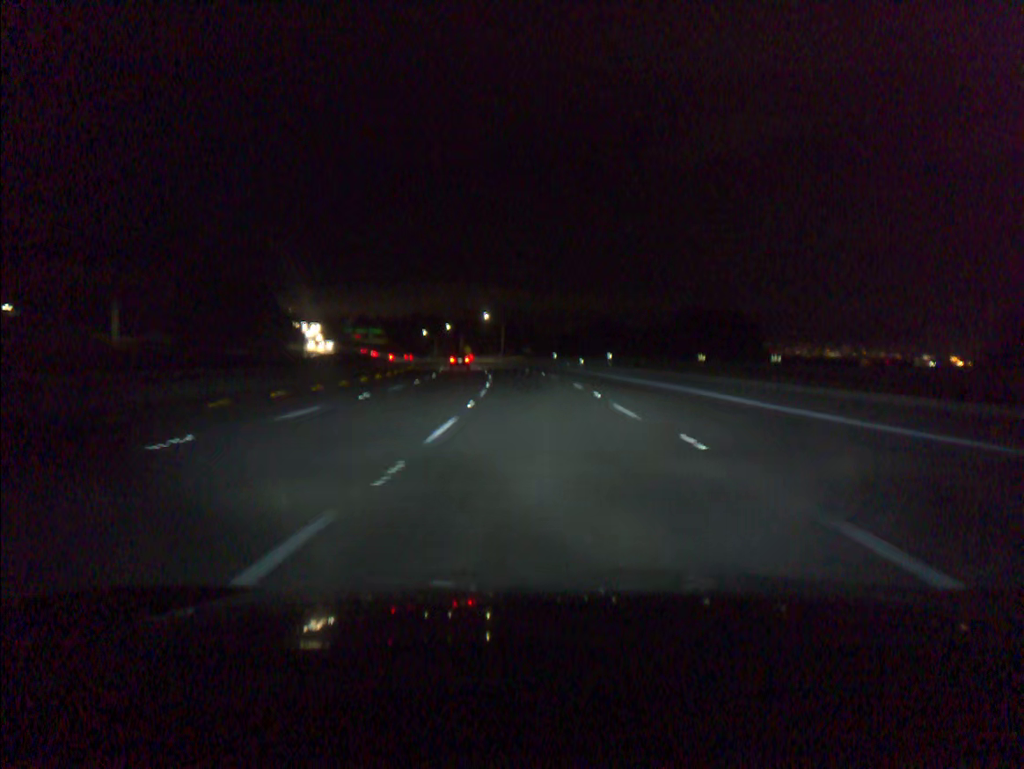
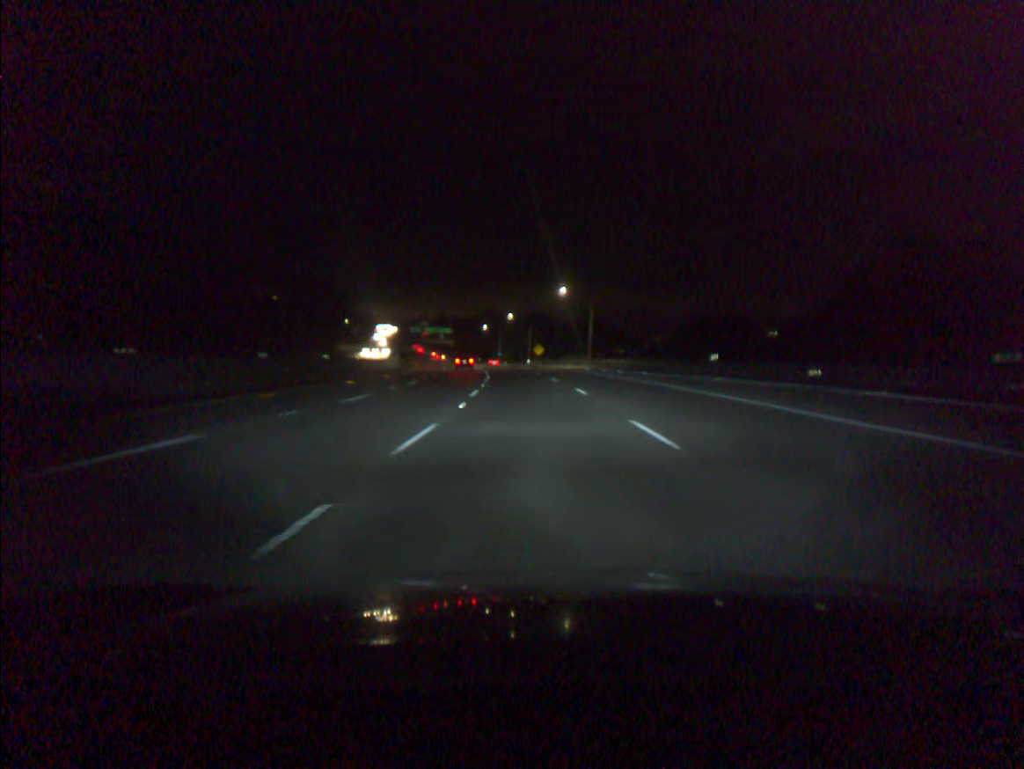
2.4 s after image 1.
(-3.8, +73.2) m; -6°
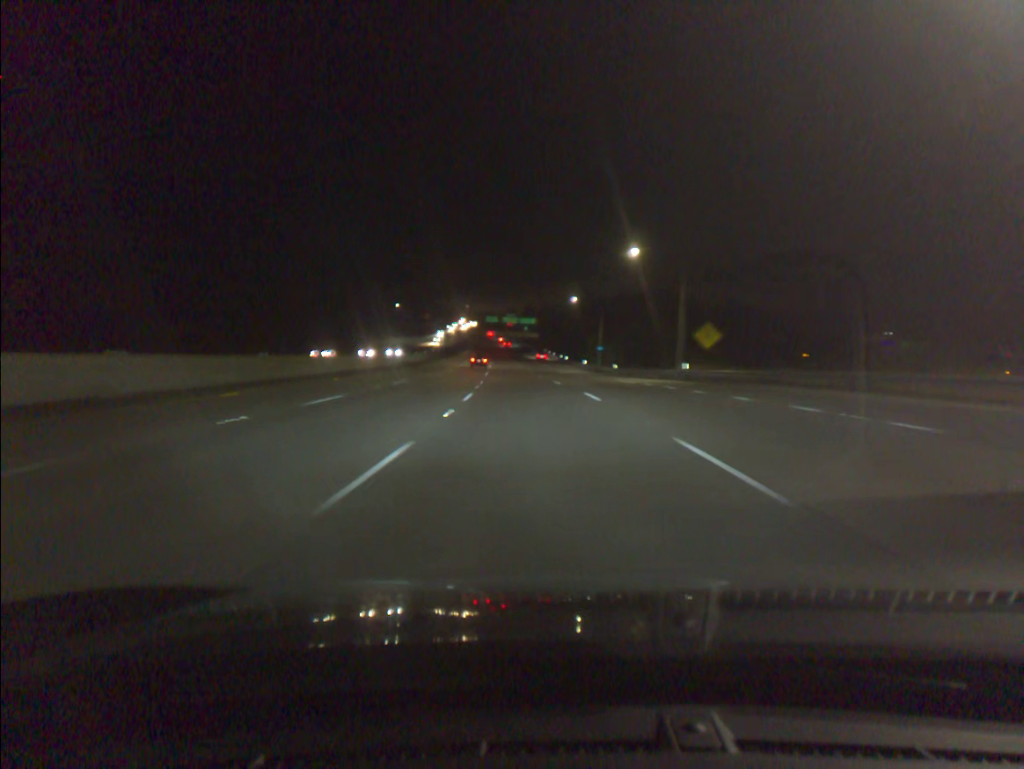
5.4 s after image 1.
(-5.8, +91.6) m; -7°
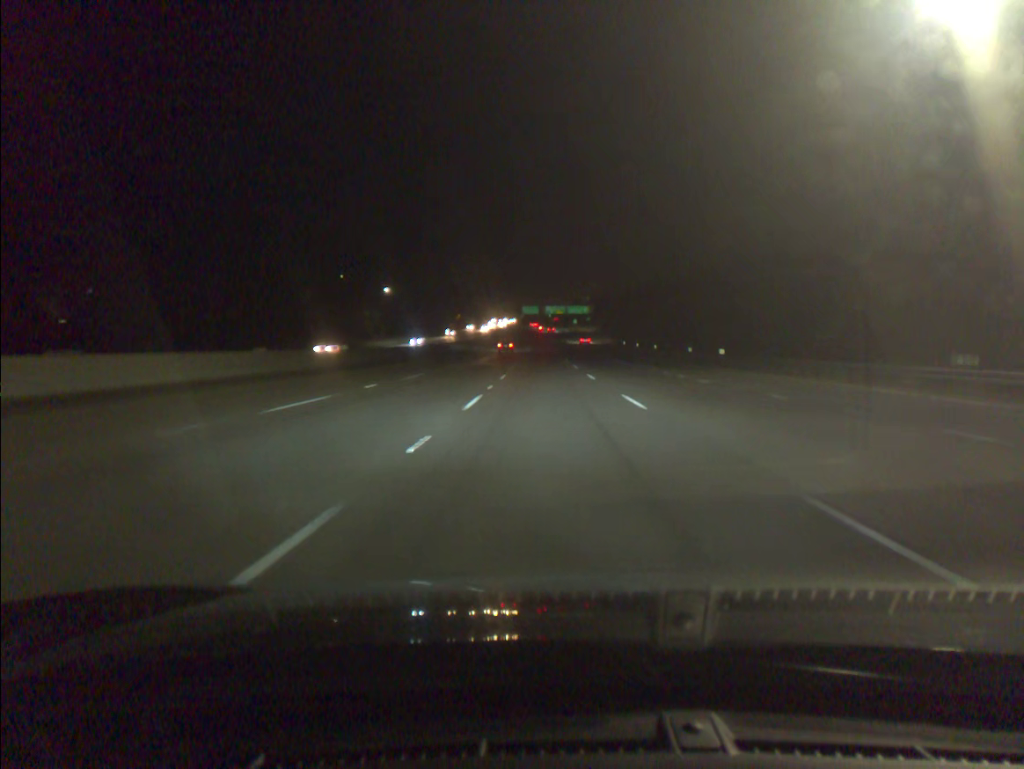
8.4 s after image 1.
(-4.4, +92.2) m; -3°
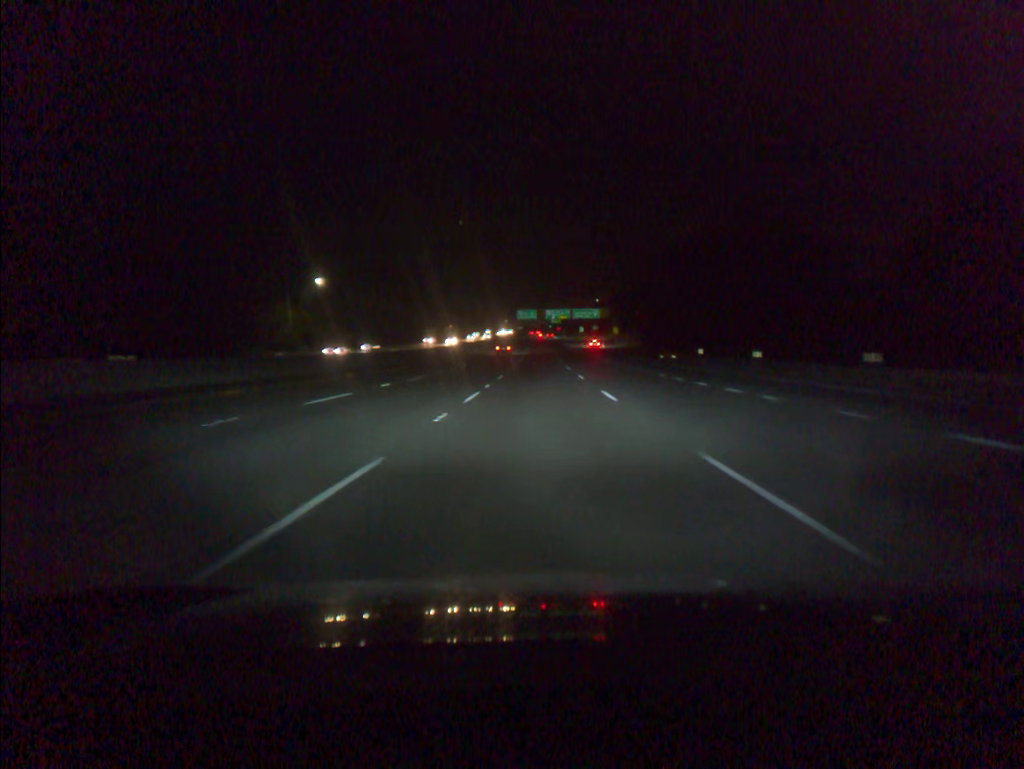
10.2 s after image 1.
(+0.1, +55.3) m; 0°
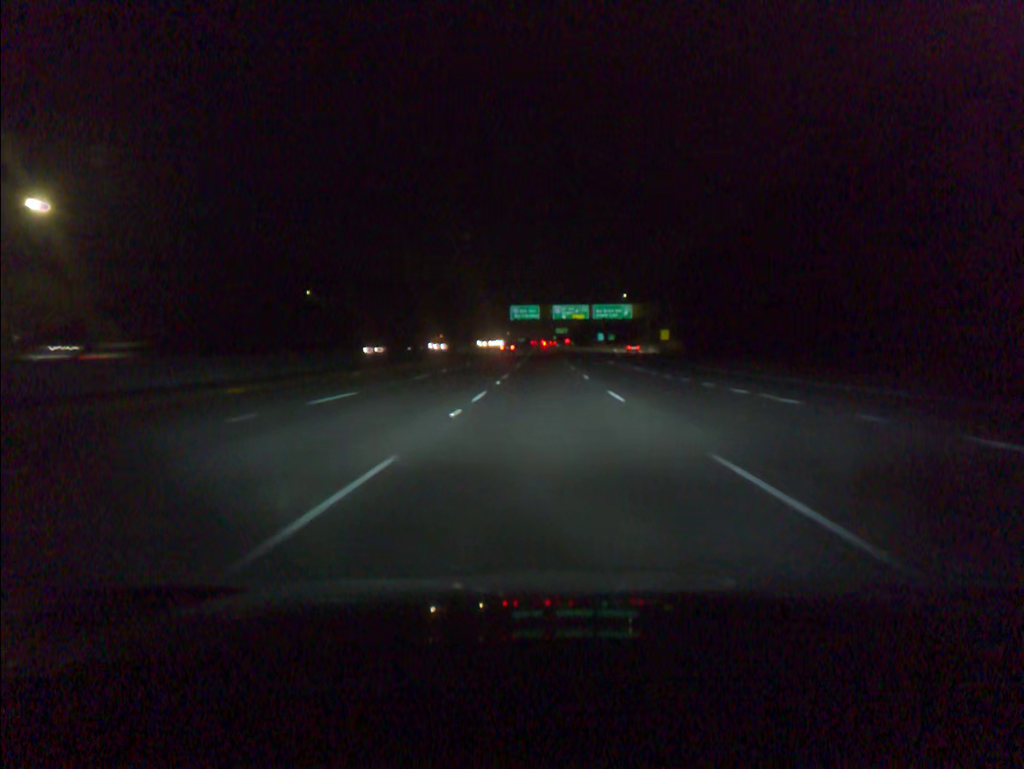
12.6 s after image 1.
(-0.3, +72.9) m; 0°
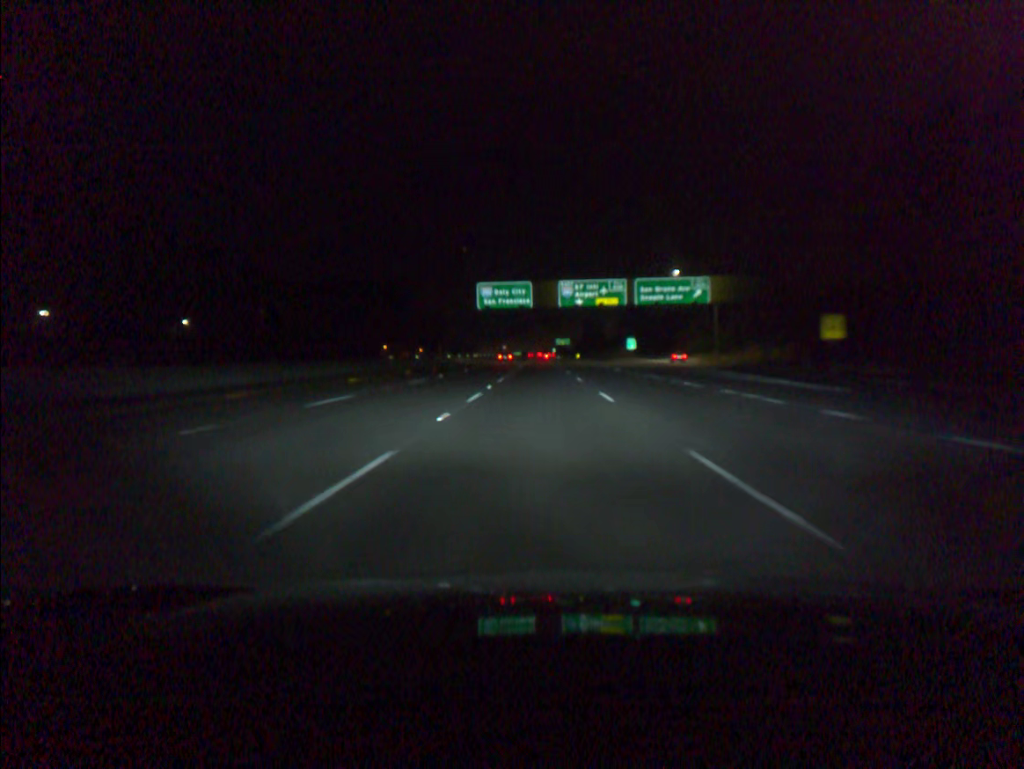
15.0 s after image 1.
(+0.2, +72.3) m; 0°
